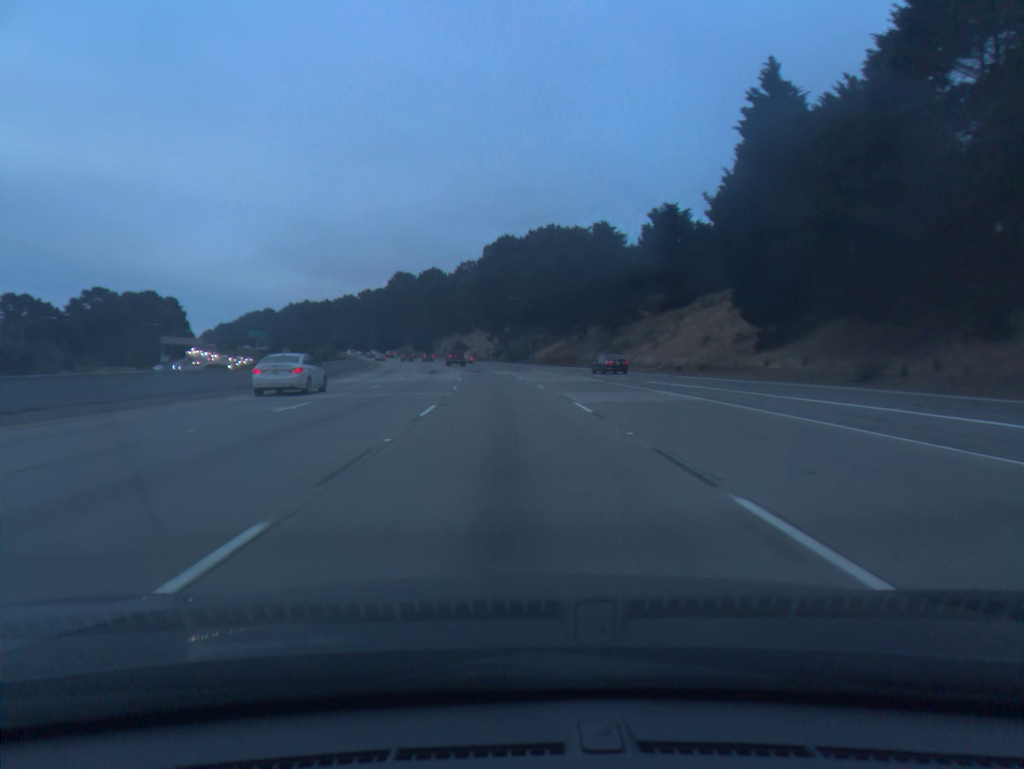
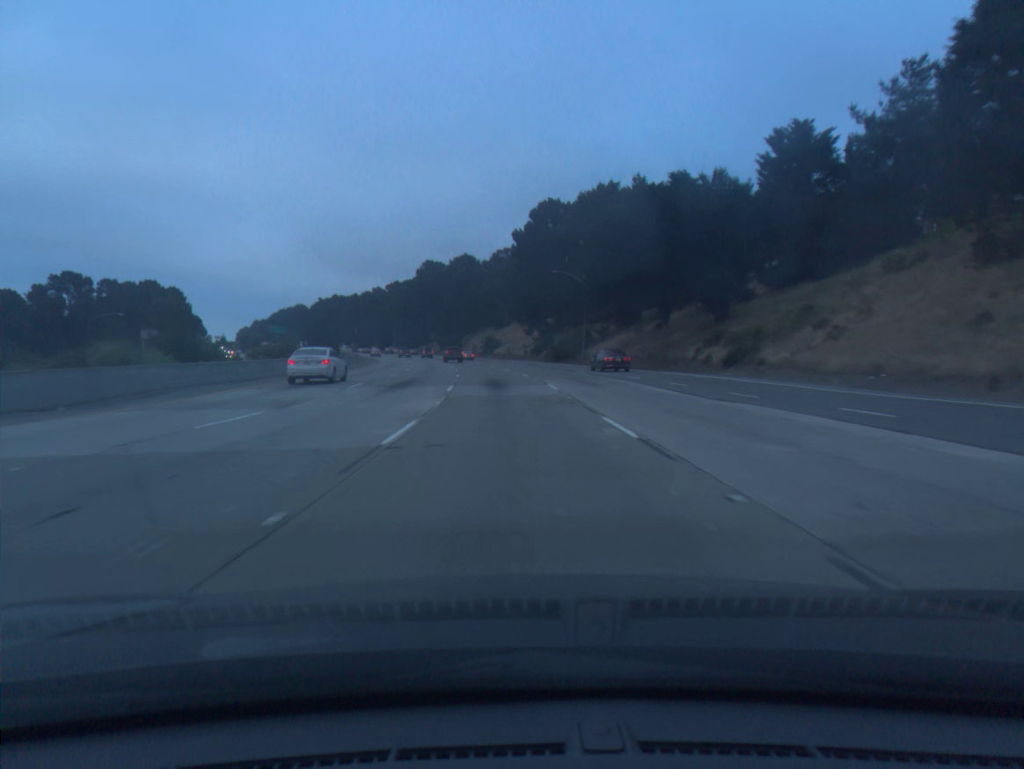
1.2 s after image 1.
(-0.9, +34.7) m; -3°
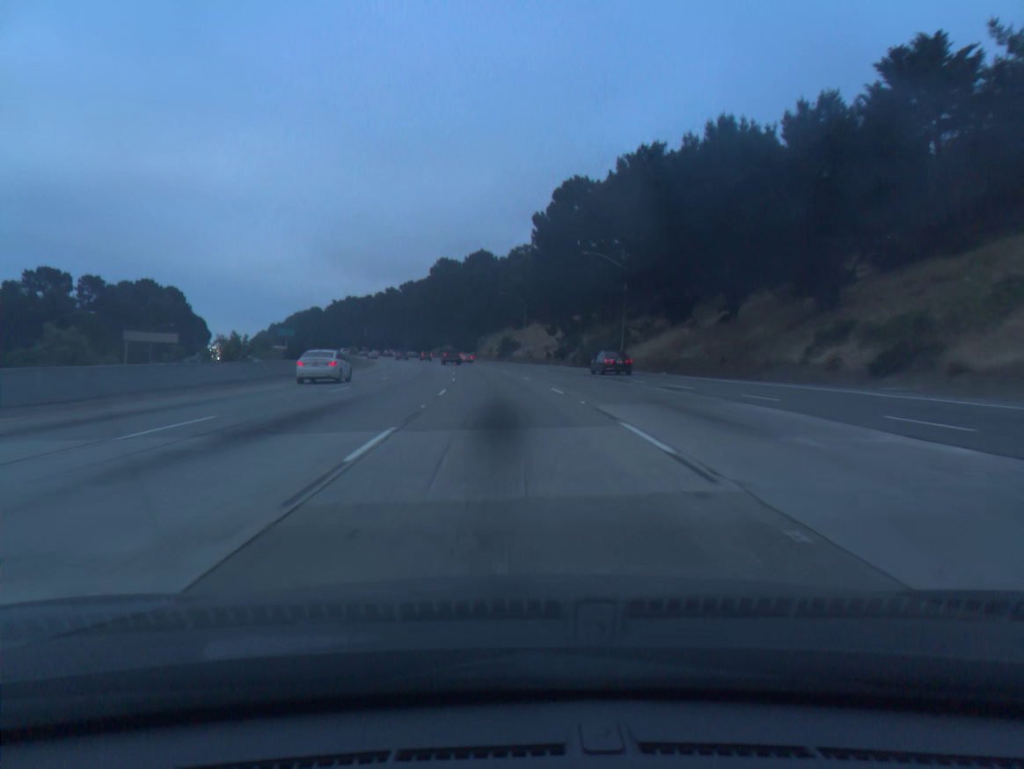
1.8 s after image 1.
(-0.2, +17.3) m; -1°
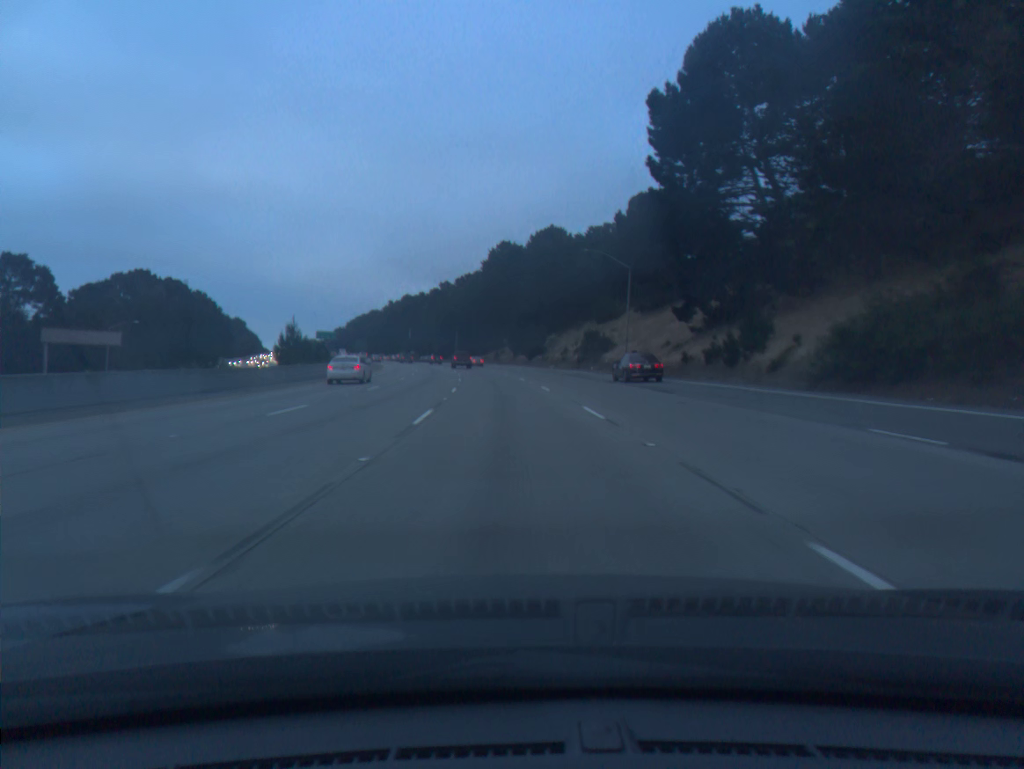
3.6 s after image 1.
(-2.3, +51.8) m; -5°
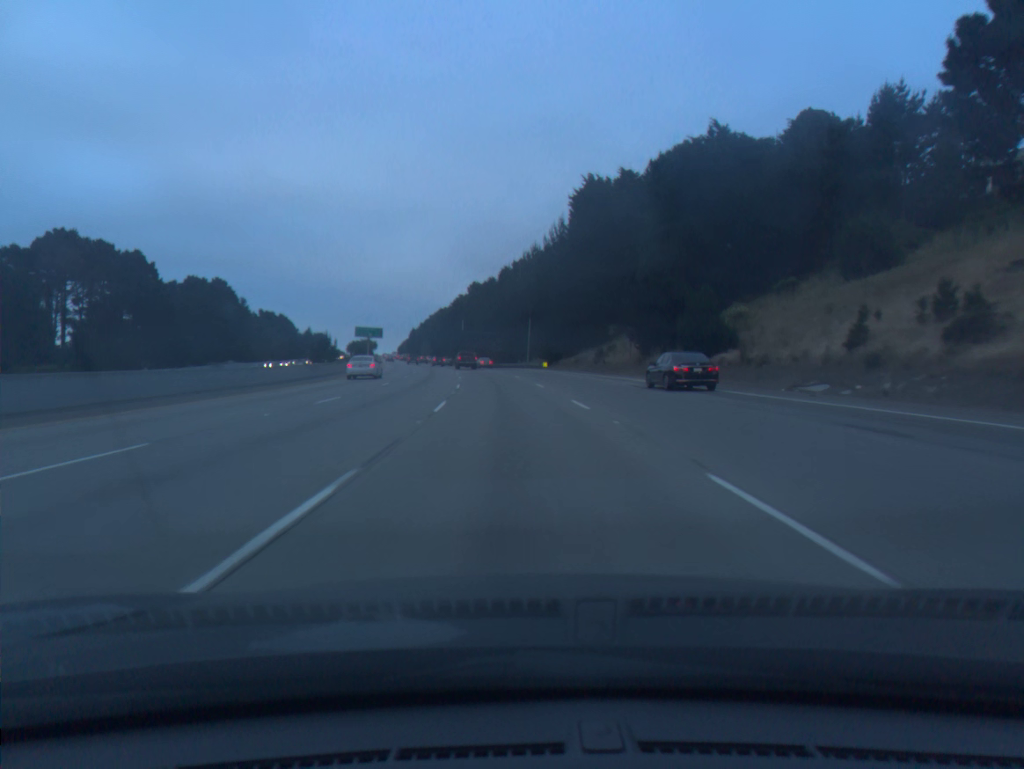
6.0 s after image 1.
(-3.6, +69.4) m; -6°
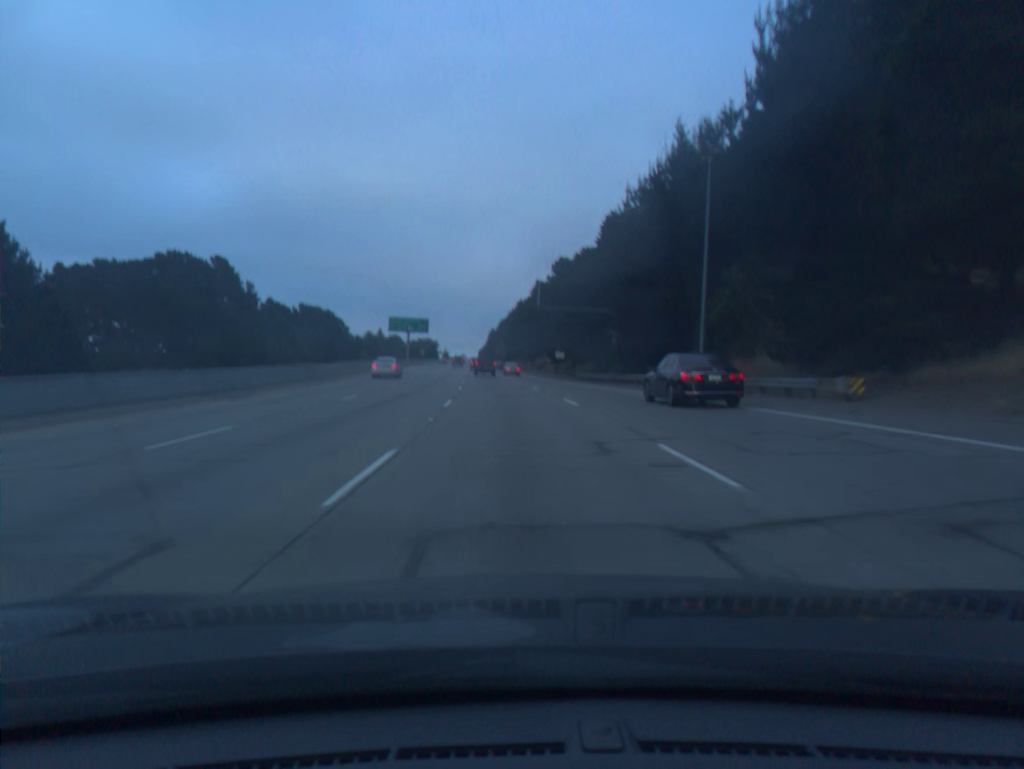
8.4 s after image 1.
(-4.0, +69.8) m; -6°
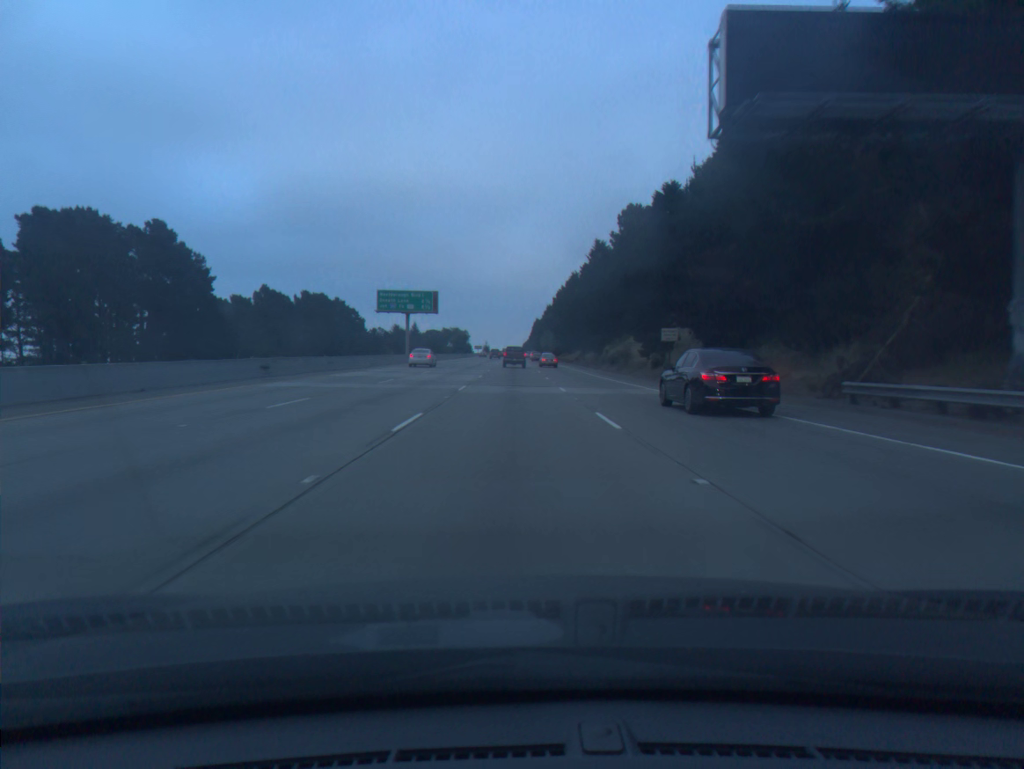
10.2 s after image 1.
(-1.7, +52.3) m; -3°
